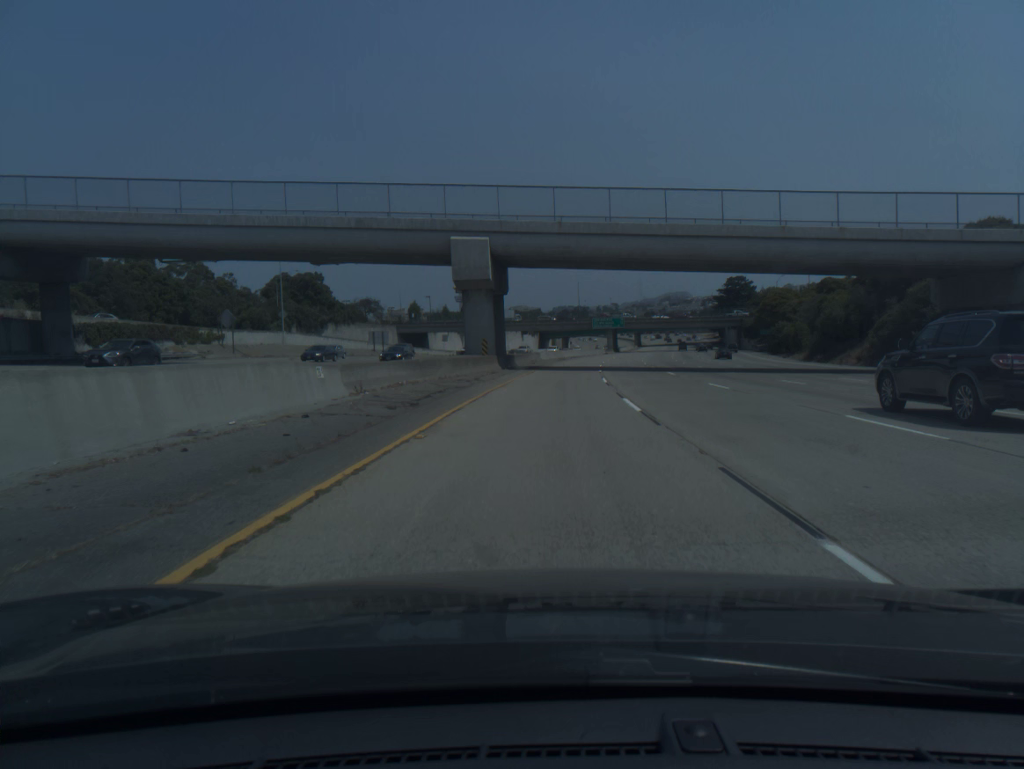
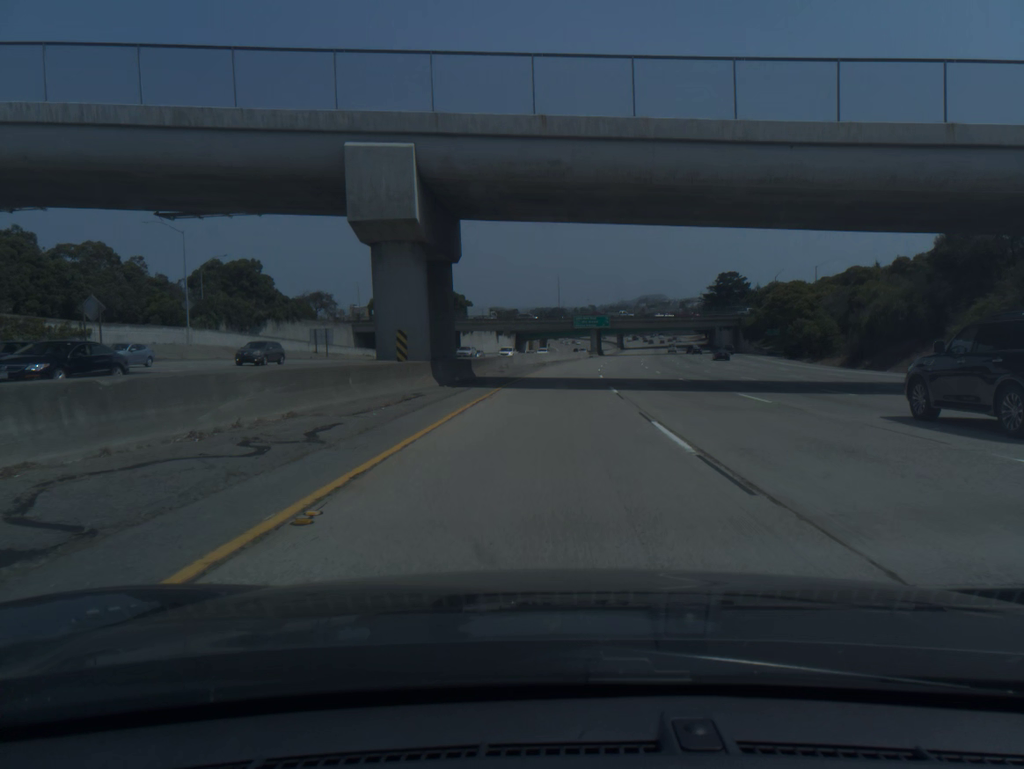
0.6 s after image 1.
(+0.3, +19.8) m; +2°
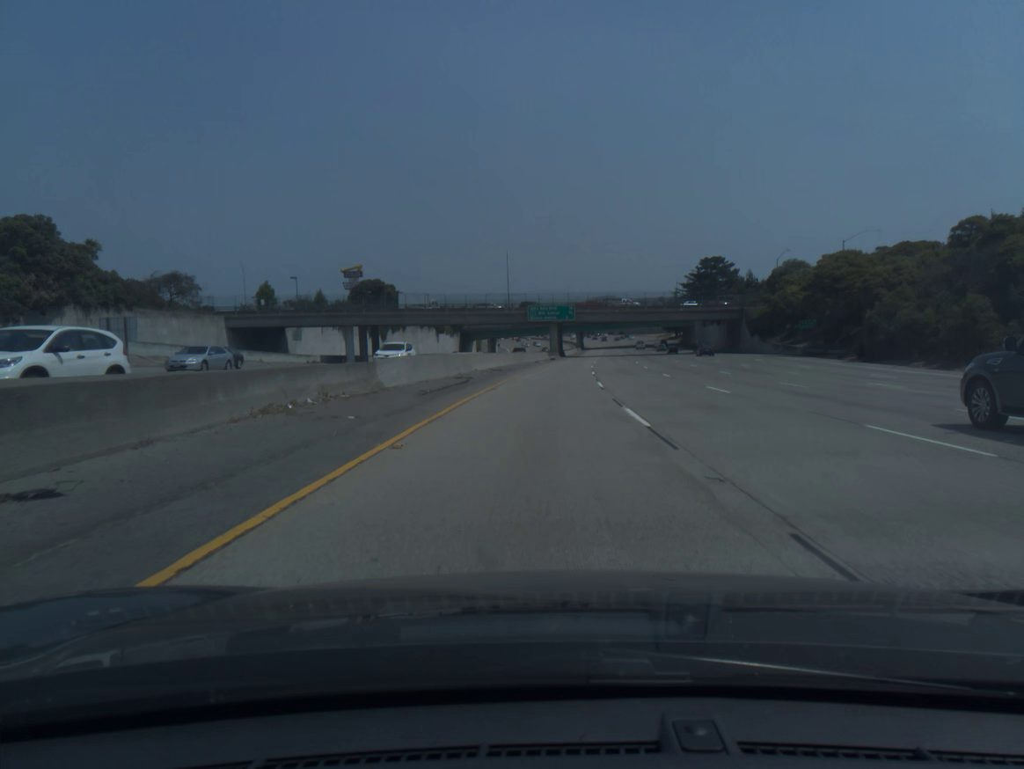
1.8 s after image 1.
(+1.3, +39.5) m; +3°
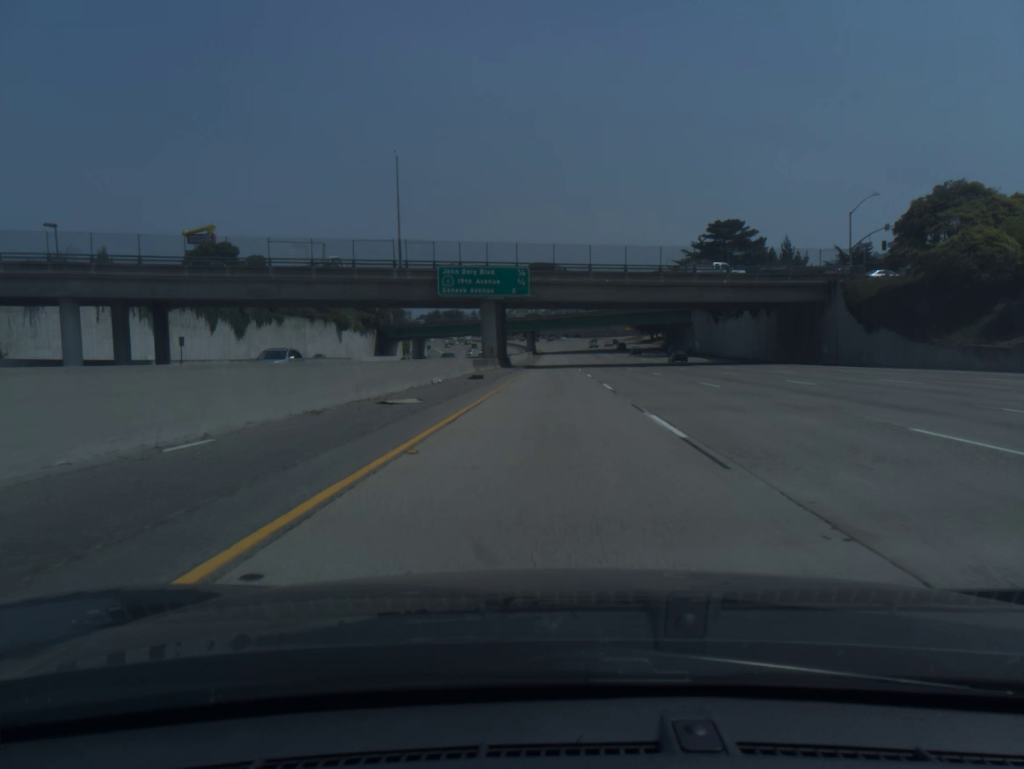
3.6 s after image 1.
(+1.9, +58.9) m; +4°
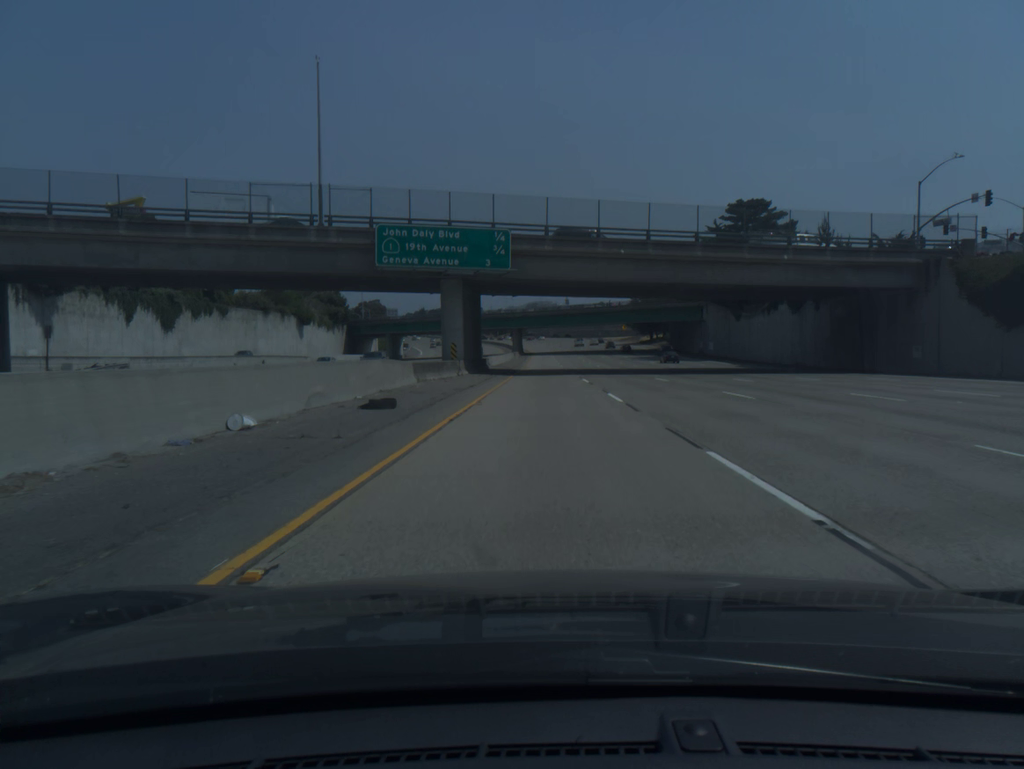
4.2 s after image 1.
(+0.2, +19.6) m; +1°
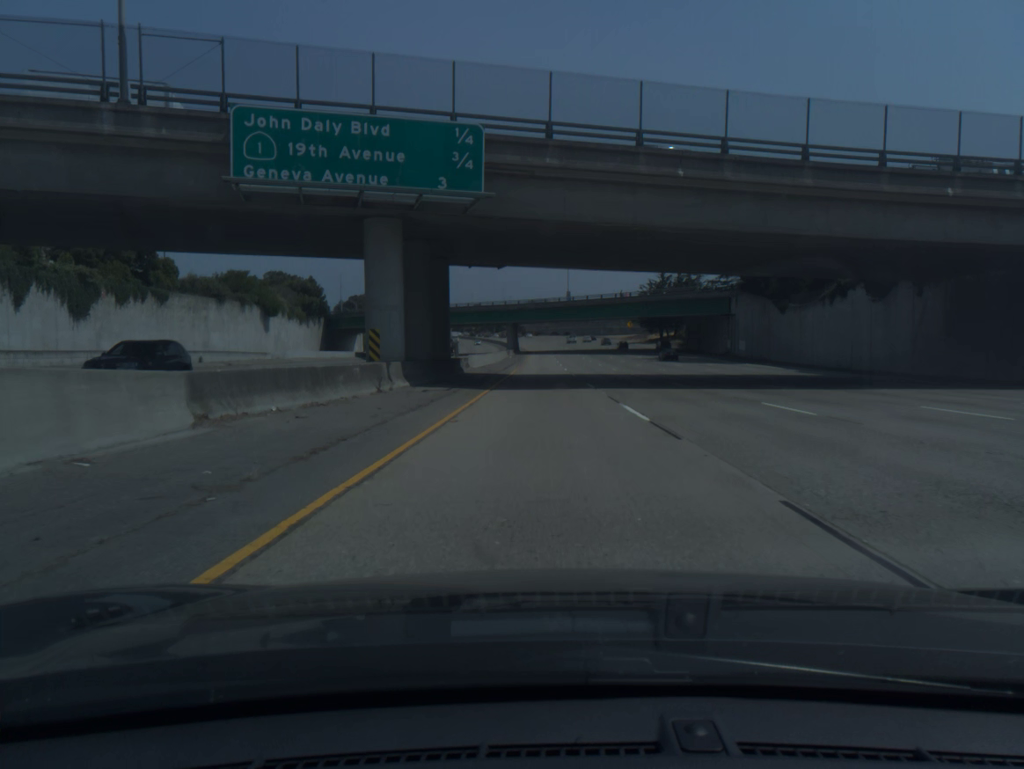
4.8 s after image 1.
(+0.1, +19.6) m; 0°
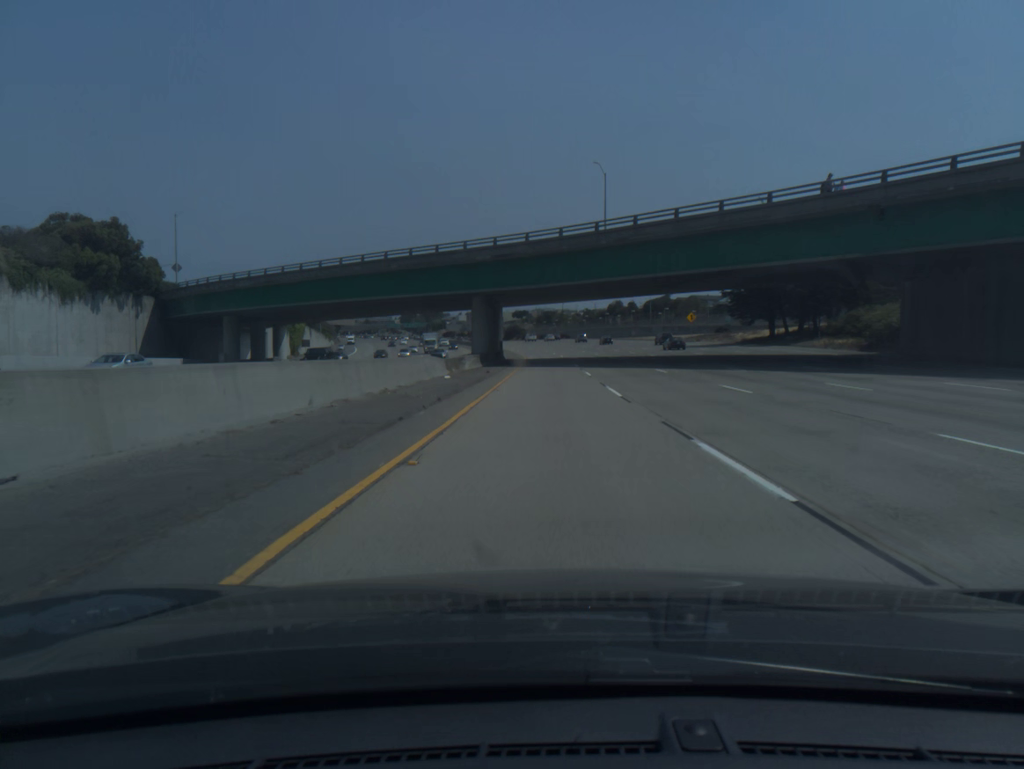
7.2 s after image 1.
(-0.2, +78.7) m; 0°
